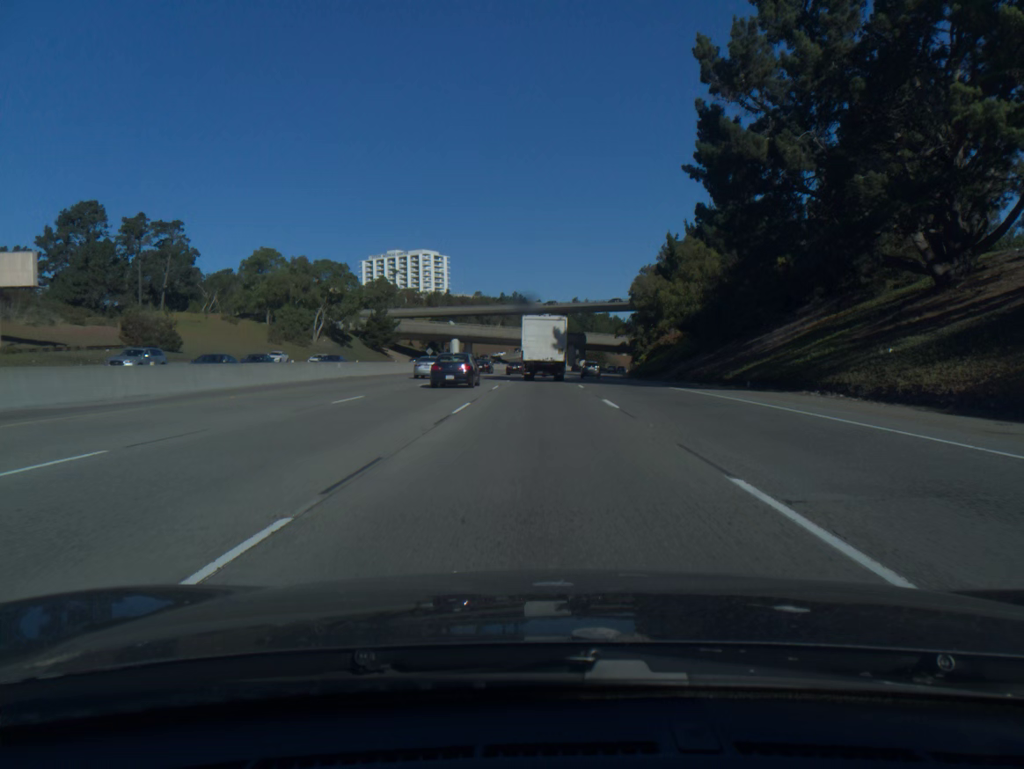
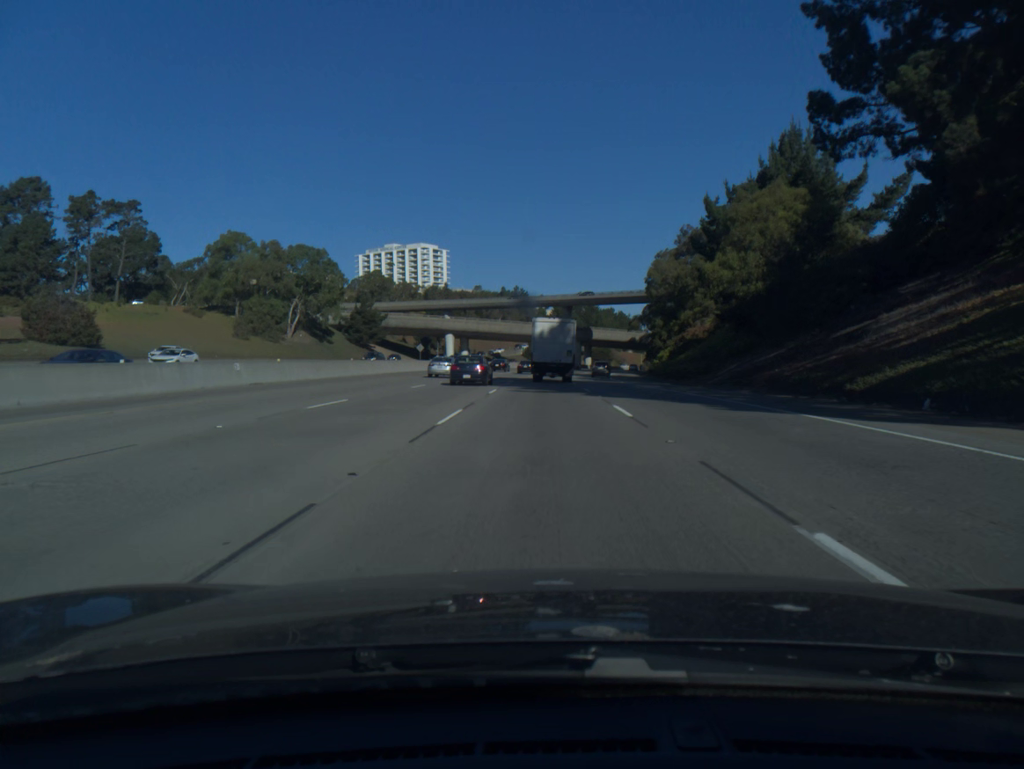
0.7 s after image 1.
(0.0, +16.8) m; 0°
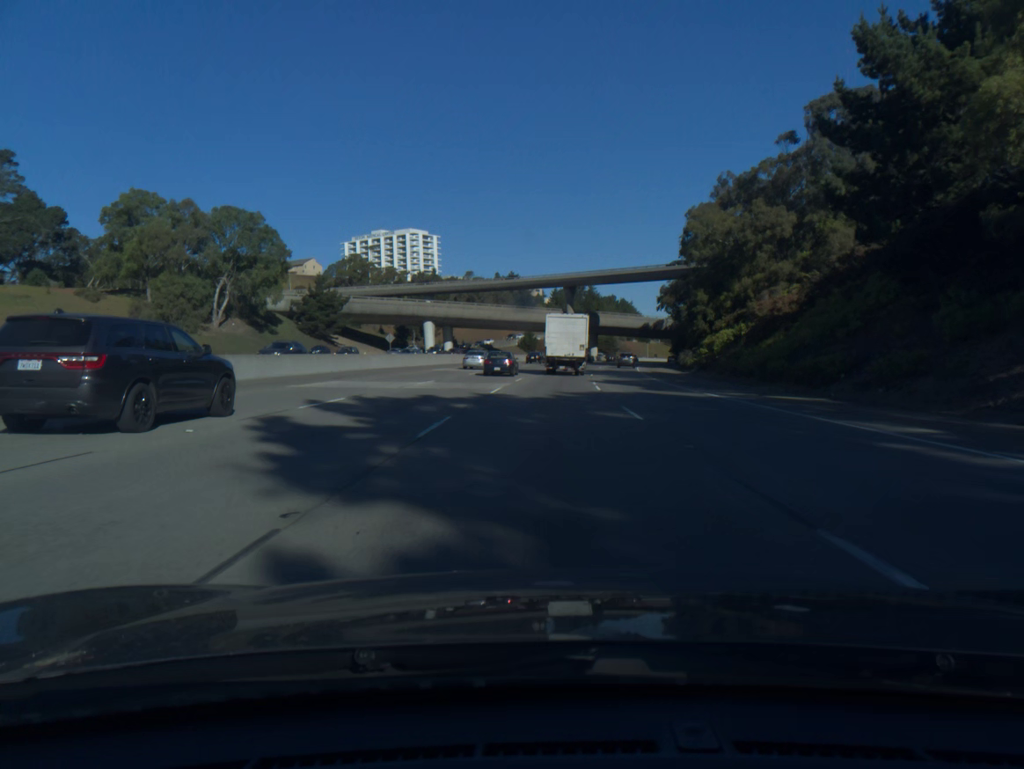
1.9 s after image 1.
(0.0, +30.1) m; 0°
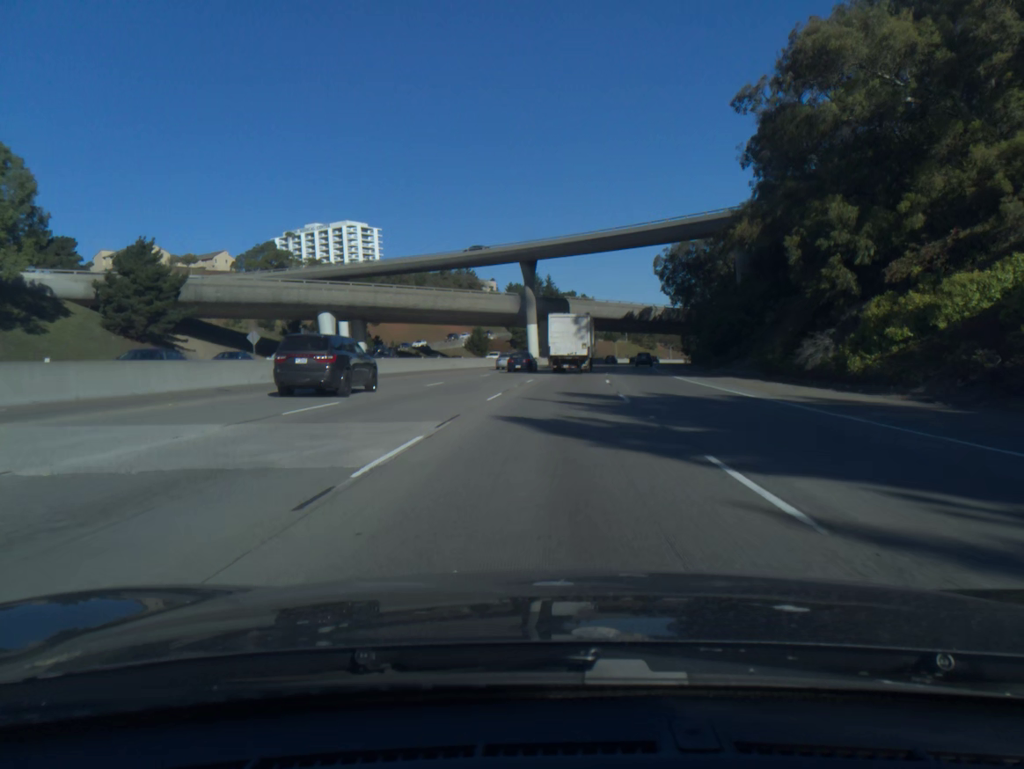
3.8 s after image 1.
(+1.0, +45.0) m; +3°
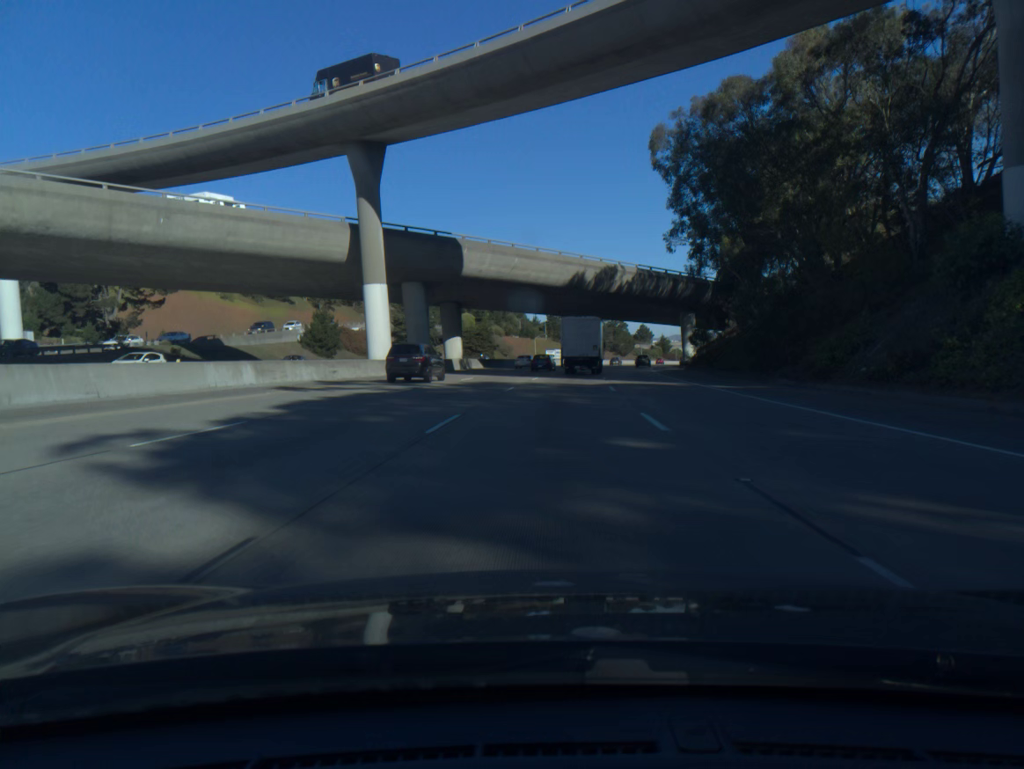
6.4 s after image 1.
(+3.5, +63.7) m; +6°
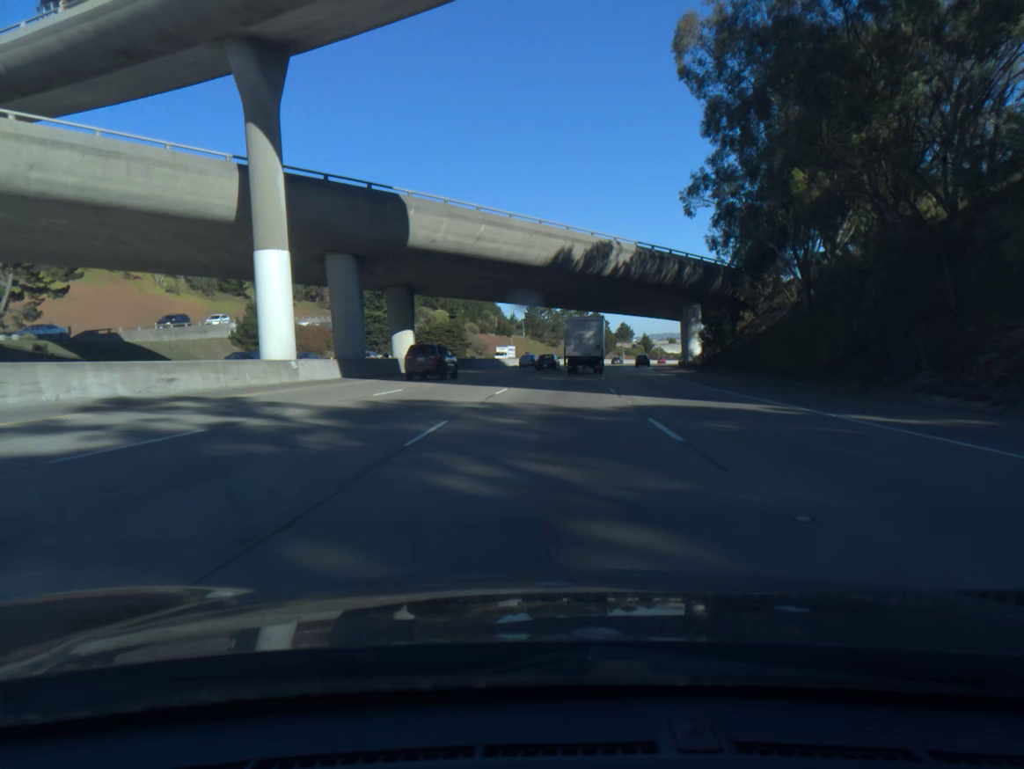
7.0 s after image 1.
(+0.2, +16.0) m; +1°
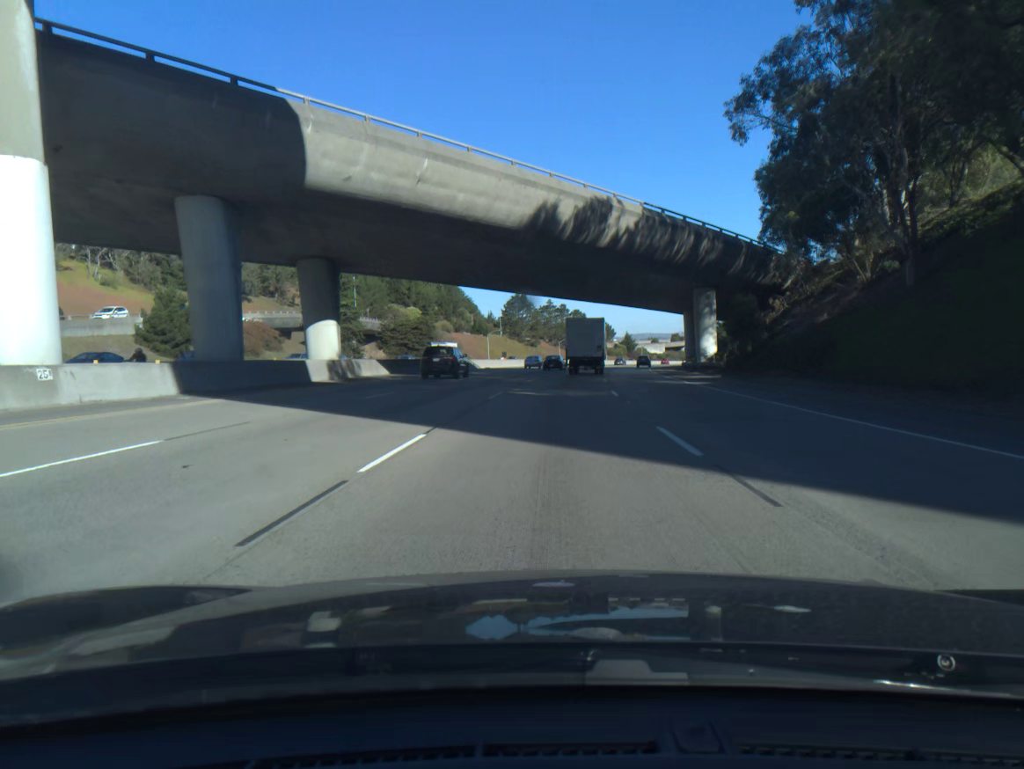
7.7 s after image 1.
(+0.2, +16.1) m; +2°
